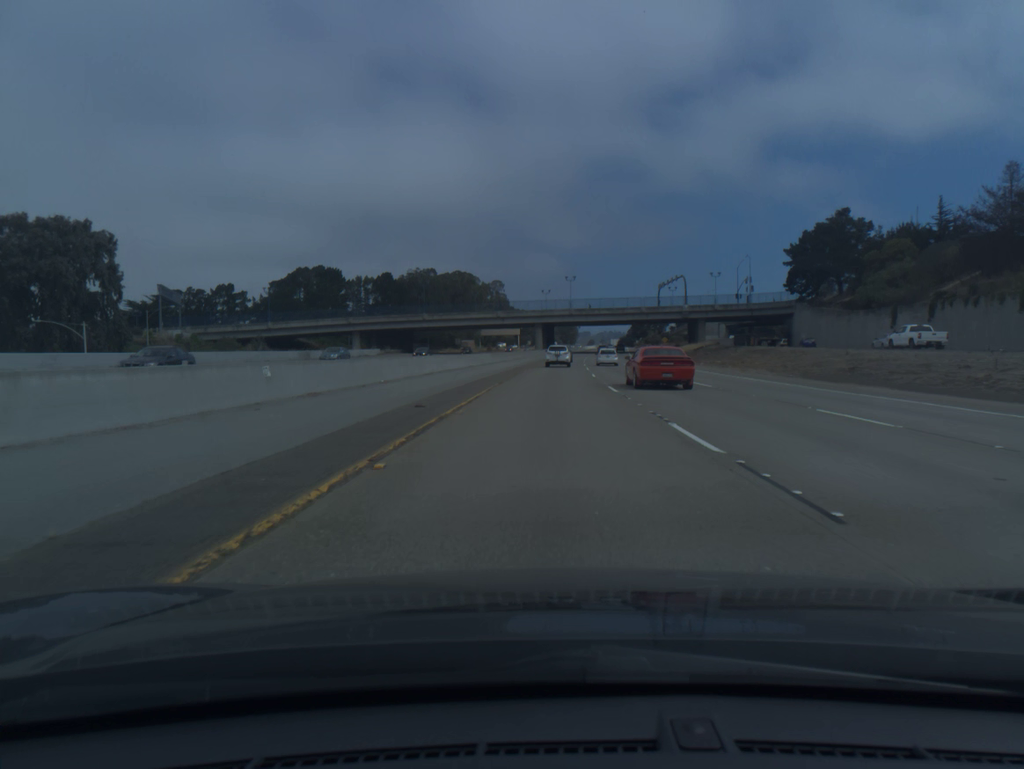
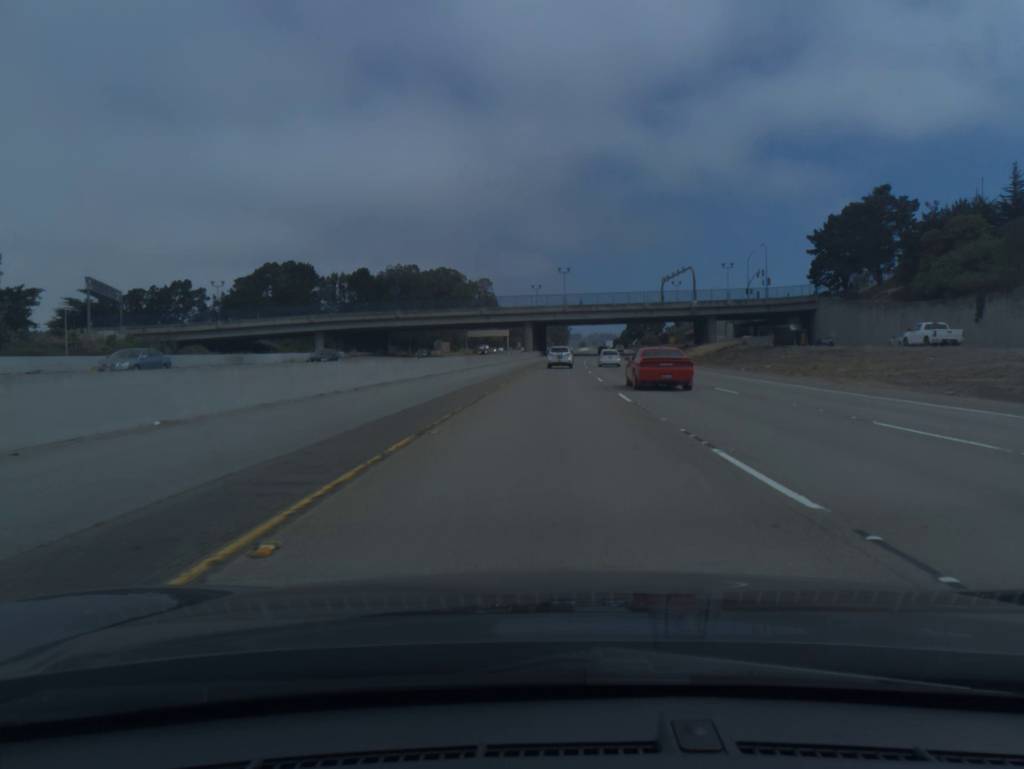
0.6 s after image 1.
(+0.1, +17.9) m; +1°
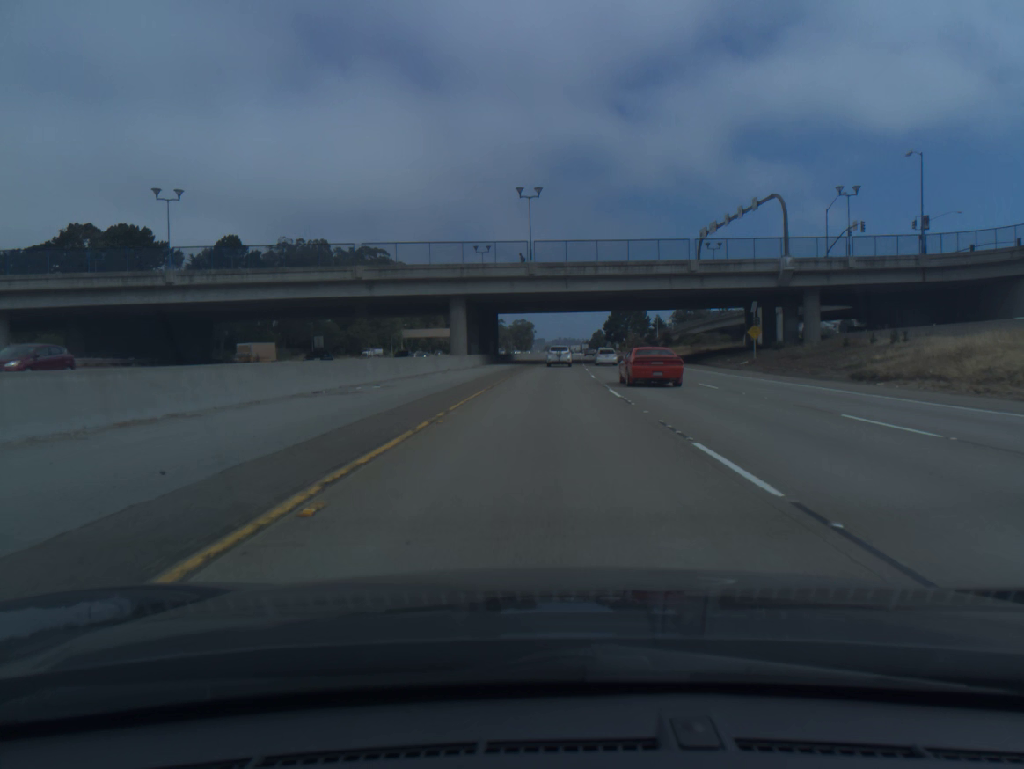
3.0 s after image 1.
(+1.9, +71.4) m; +3°
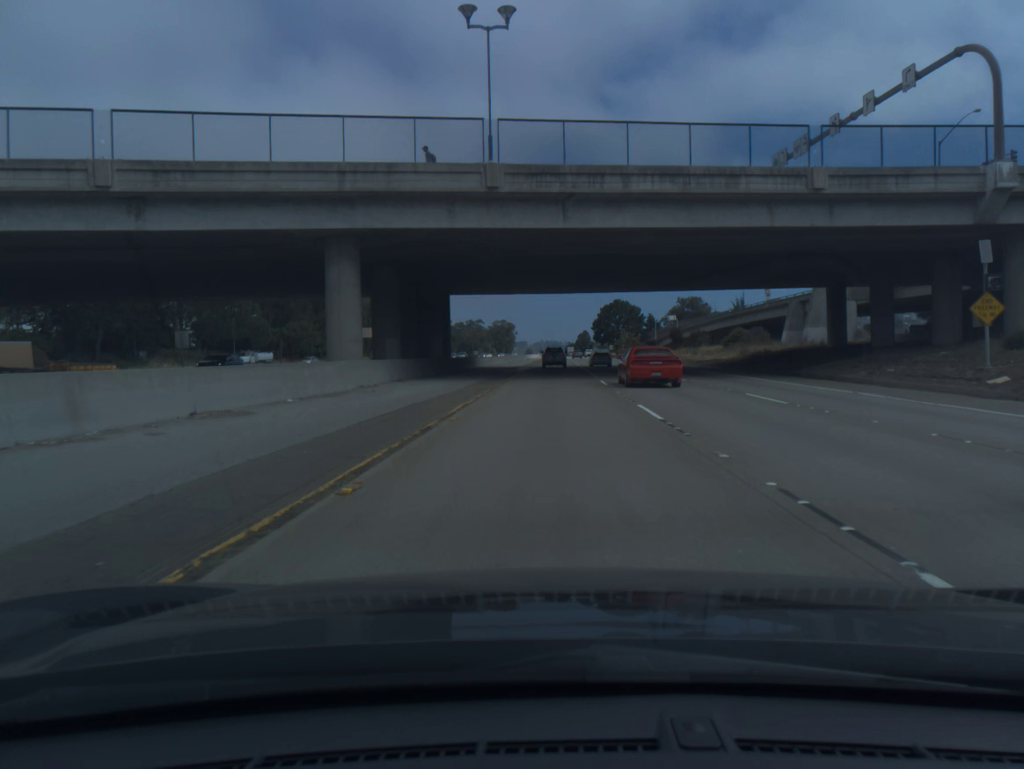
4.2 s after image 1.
(+0.4, +35.6) m; +1°
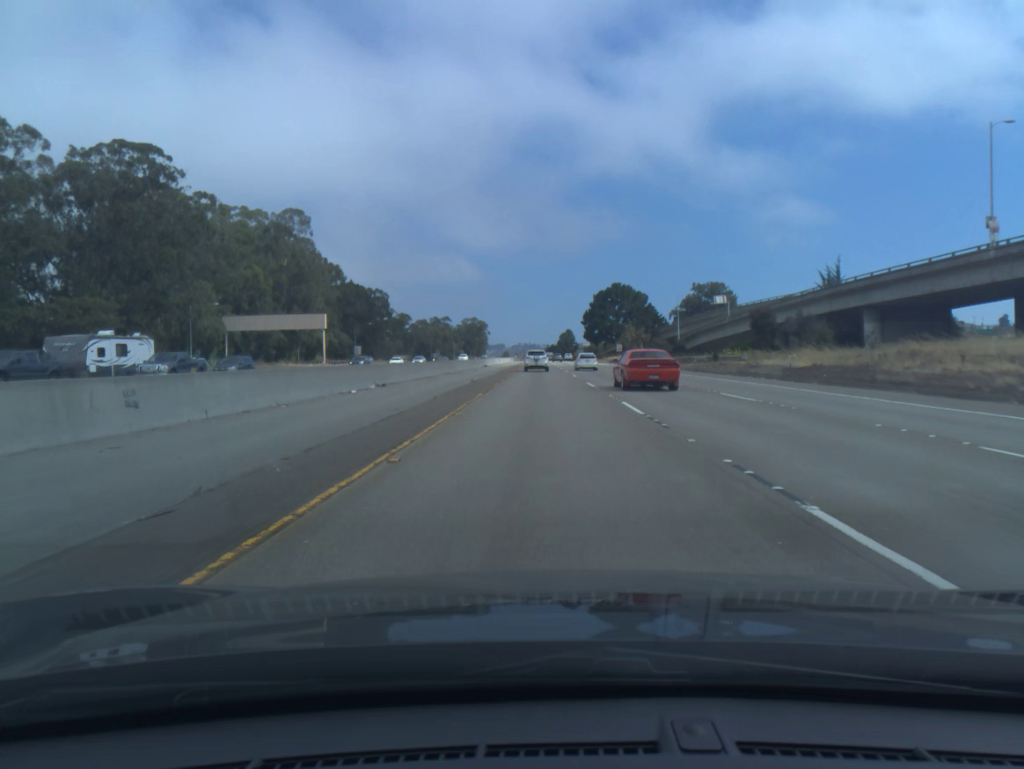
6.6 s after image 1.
(+1.4, +71.1) m; +2°
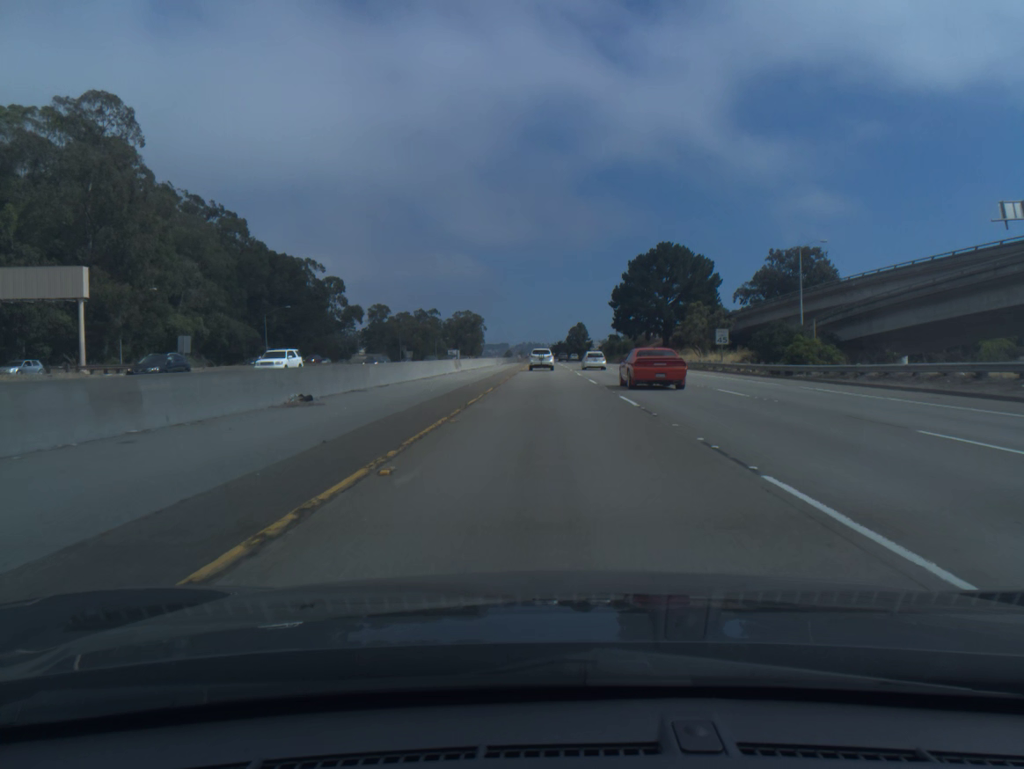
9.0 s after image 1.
(-0.3, +70.8) m; 0°
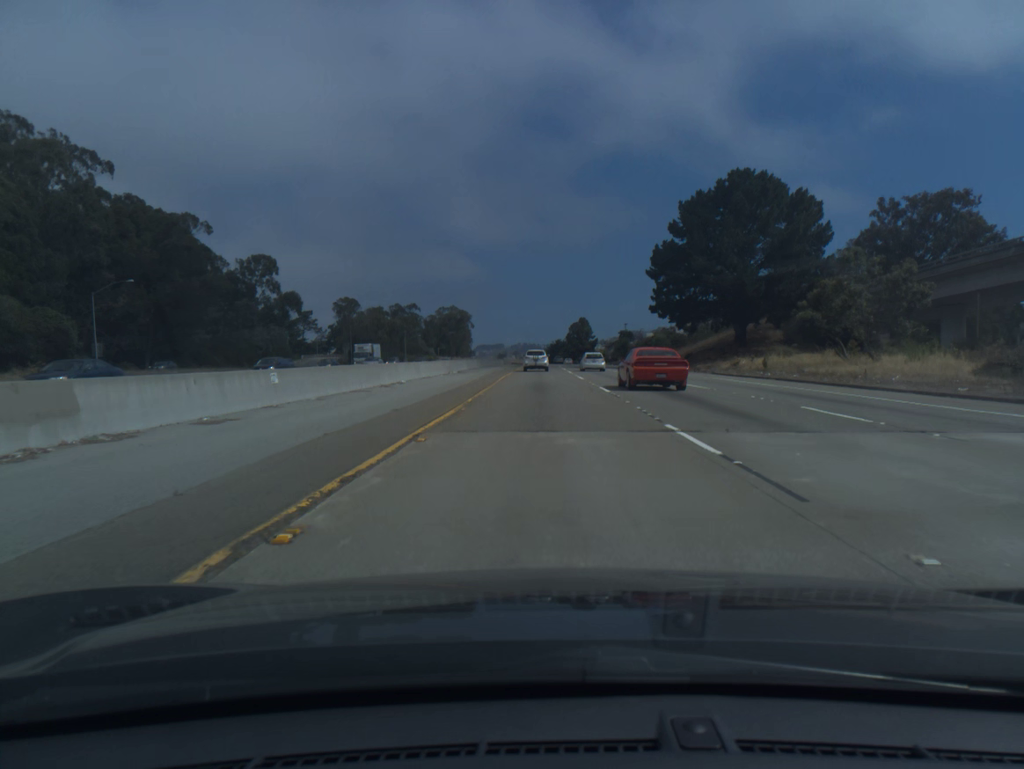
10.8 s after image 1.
(+0.2, +52.7) m; 0°
